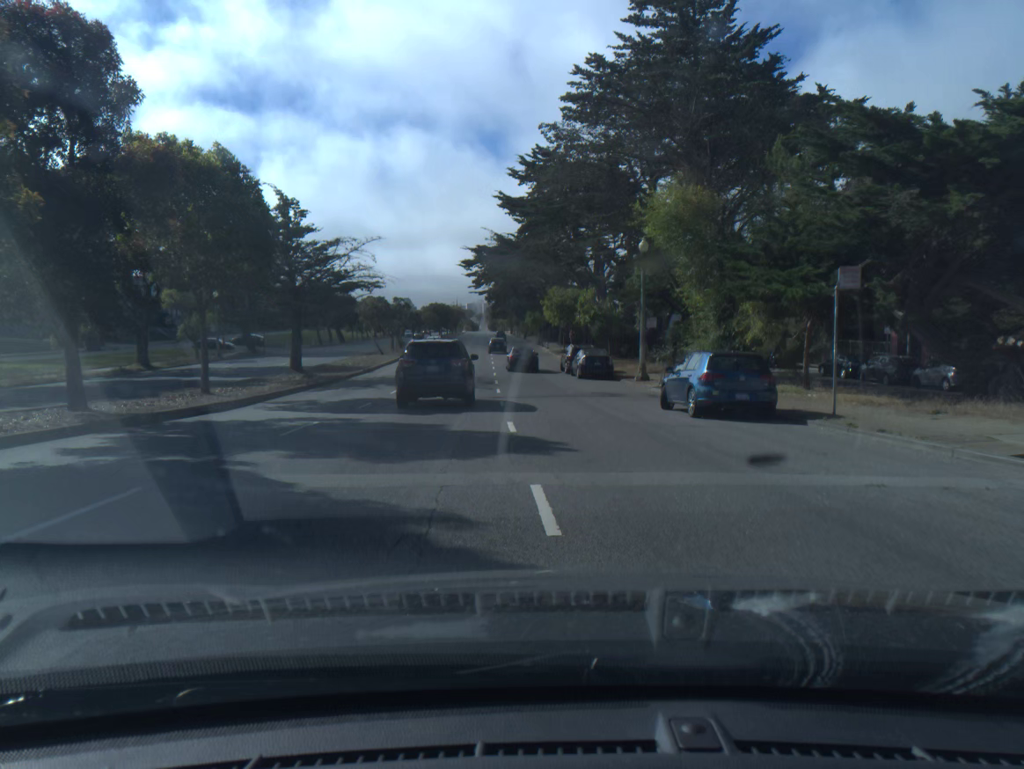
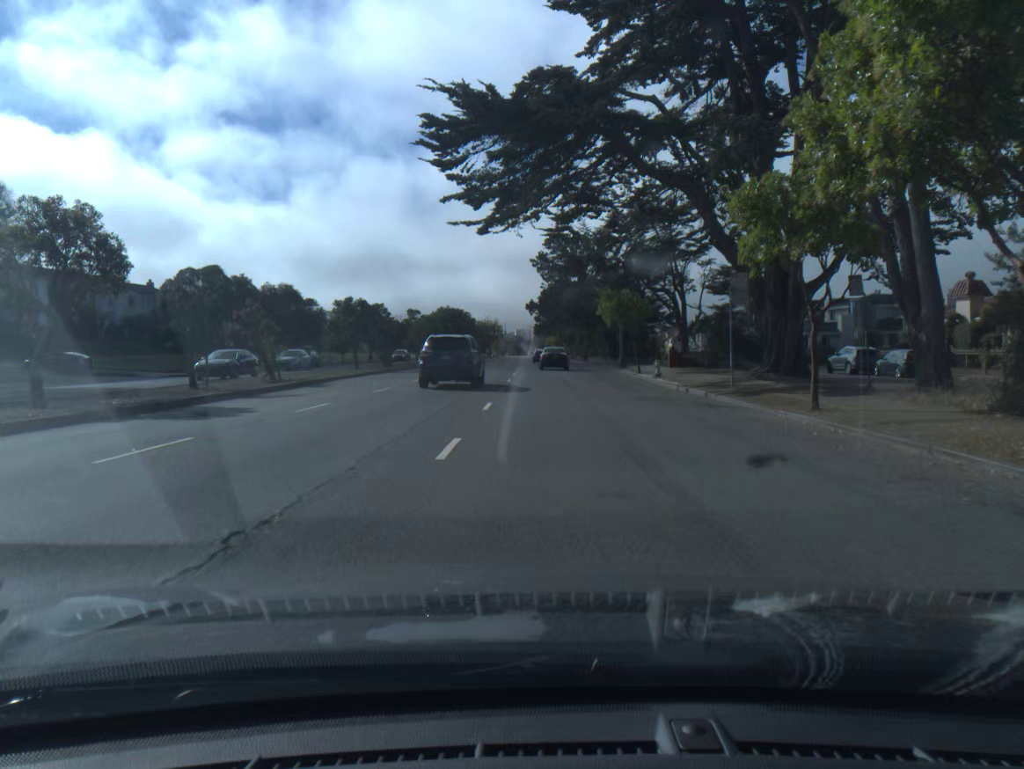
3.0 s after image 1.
(-2.2, +54.2) m; -4°
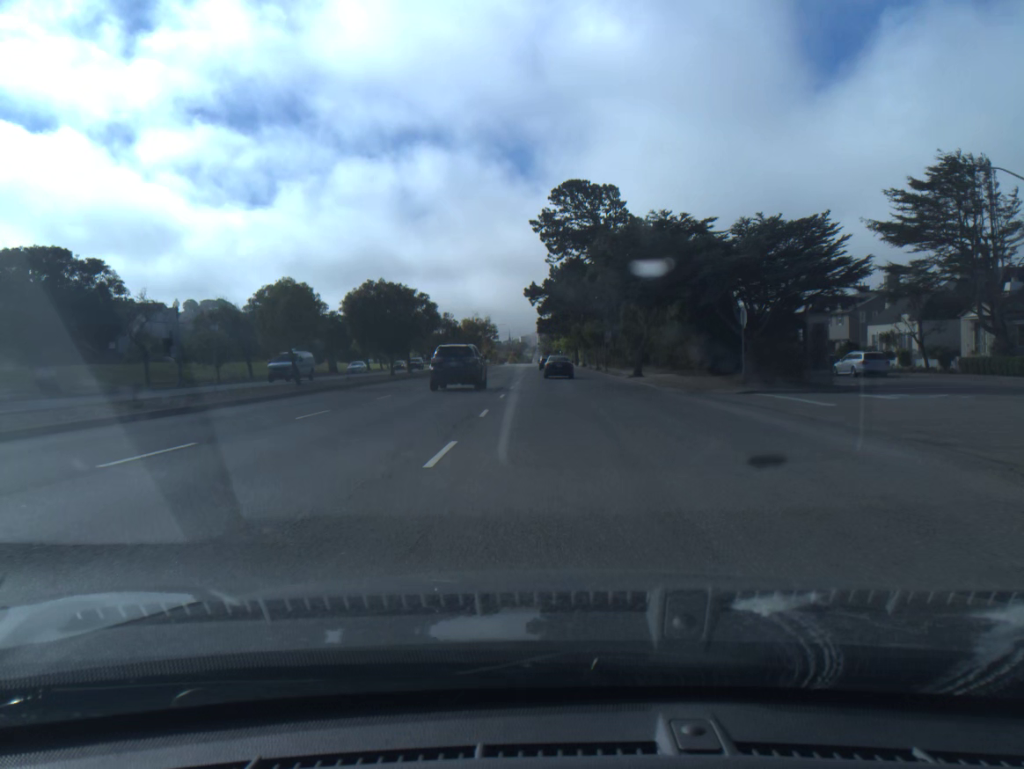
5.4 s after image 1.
(-0.1, +44.0) m; 0°
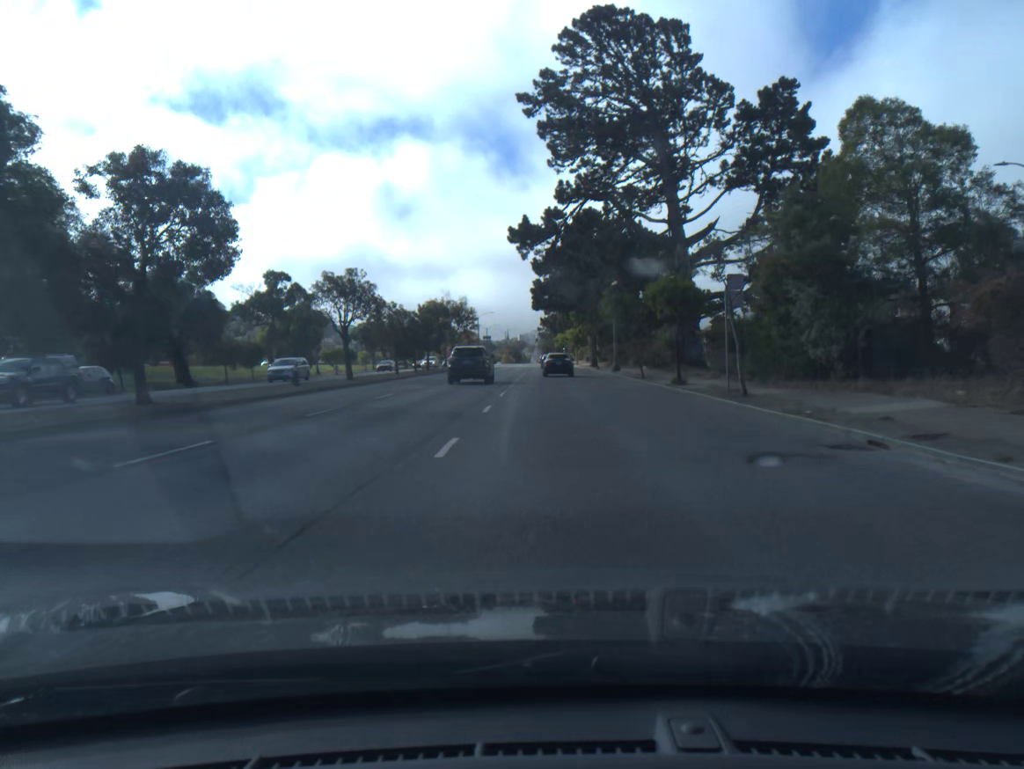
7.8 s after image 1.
(+0.1, +43.3) m; 0°
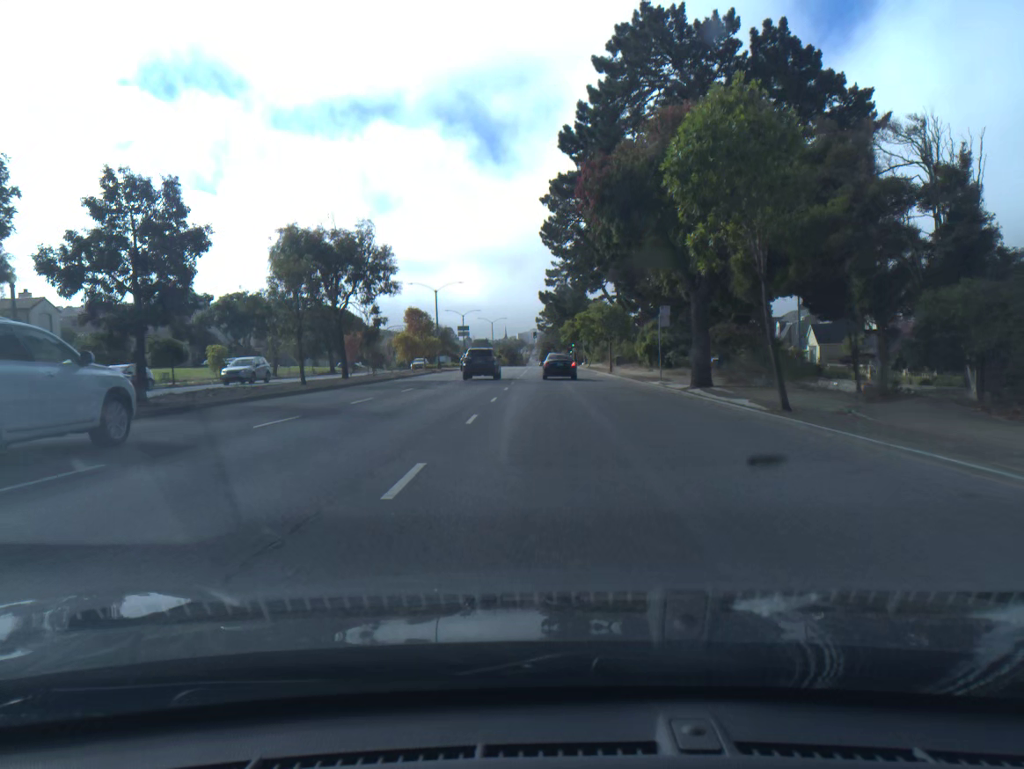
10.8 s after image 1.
(+0.1, +53.6) m; 0°
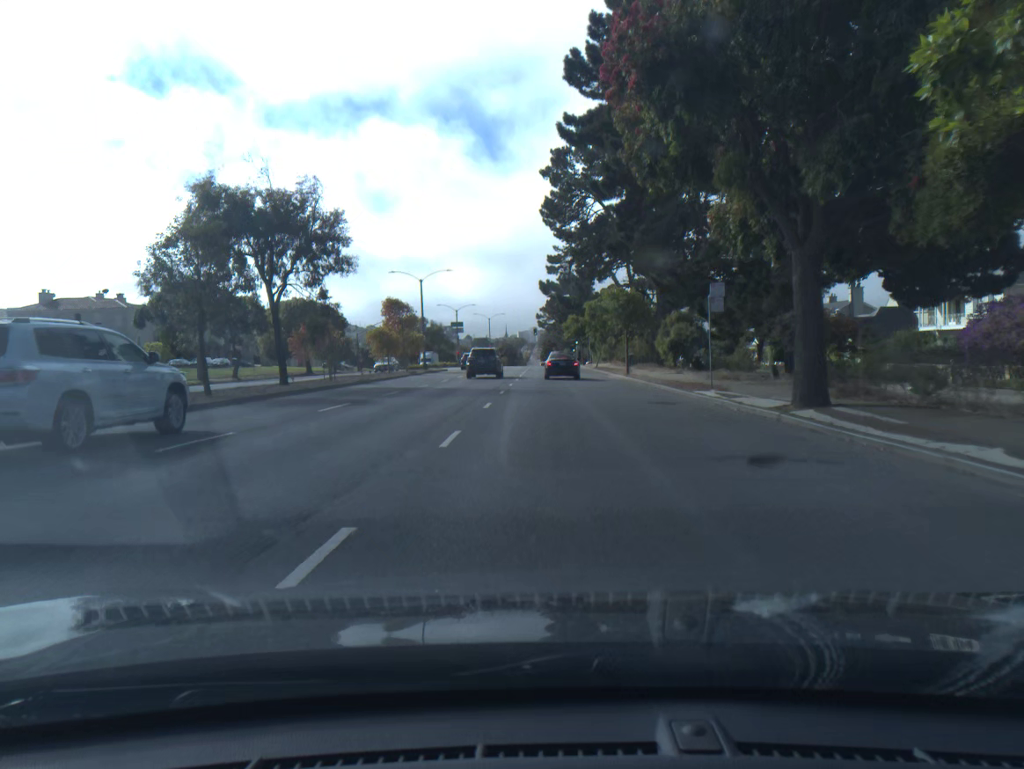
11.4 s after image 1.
(0.0, +10.6) m; 0°
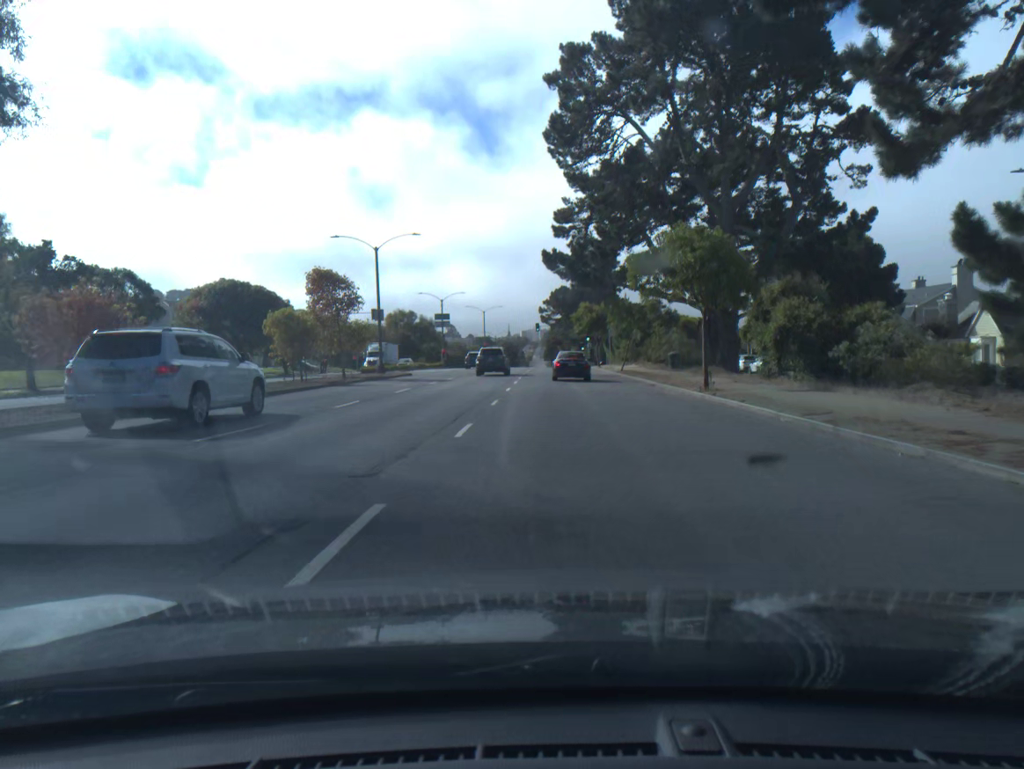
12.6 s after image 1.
(0.0, +21.0) m; 0°
